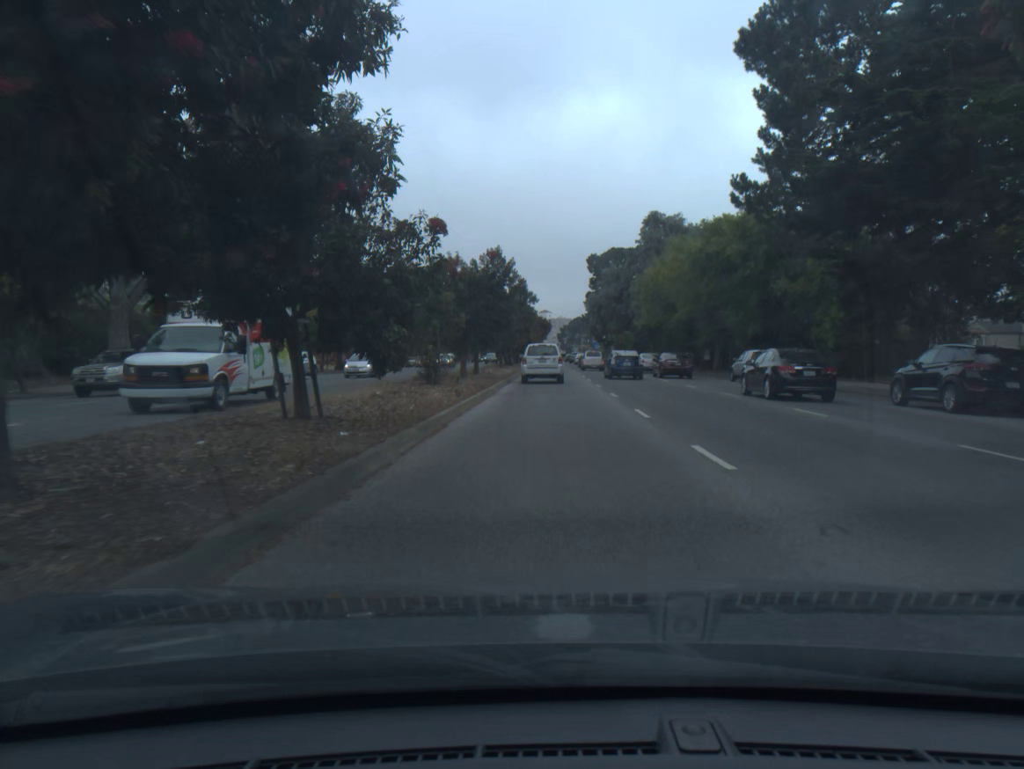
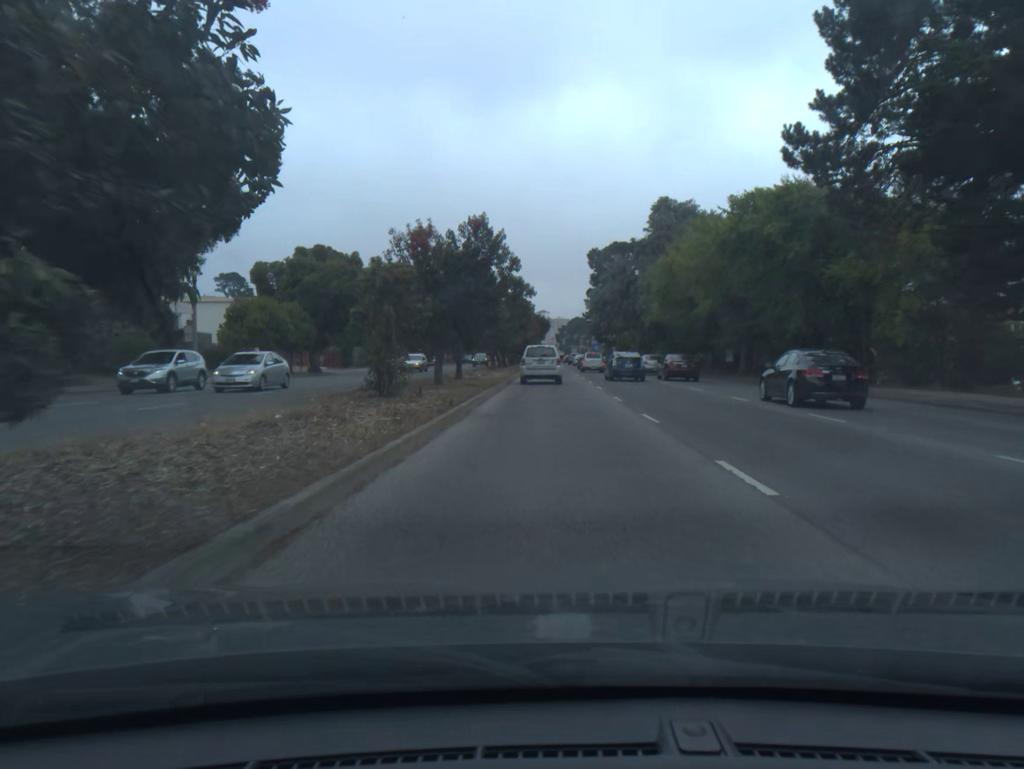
(0.0, +8.2) m; 0°
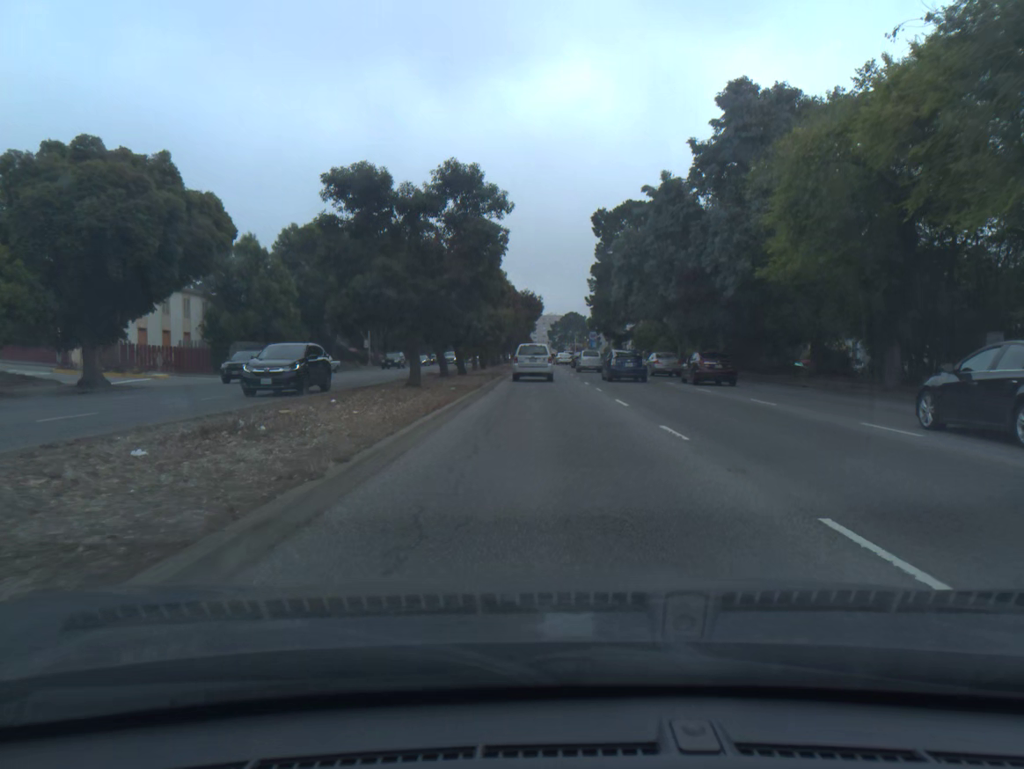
(+0.2, +32.5) m; +1°
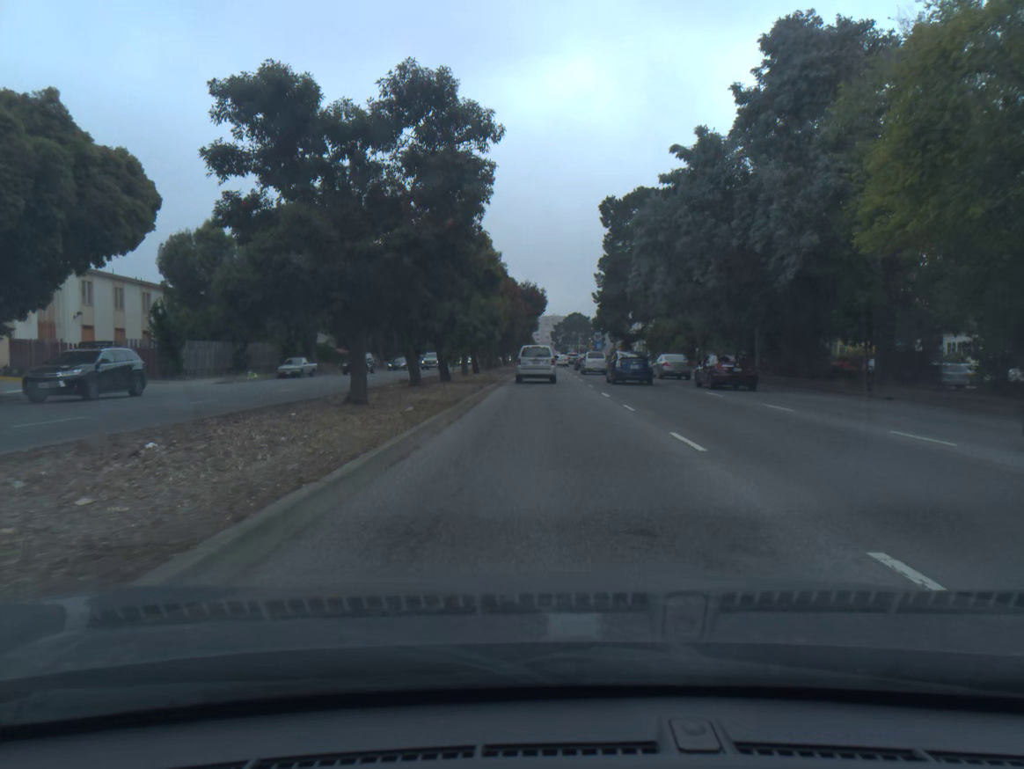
(0.0, +8.2) m; 0°
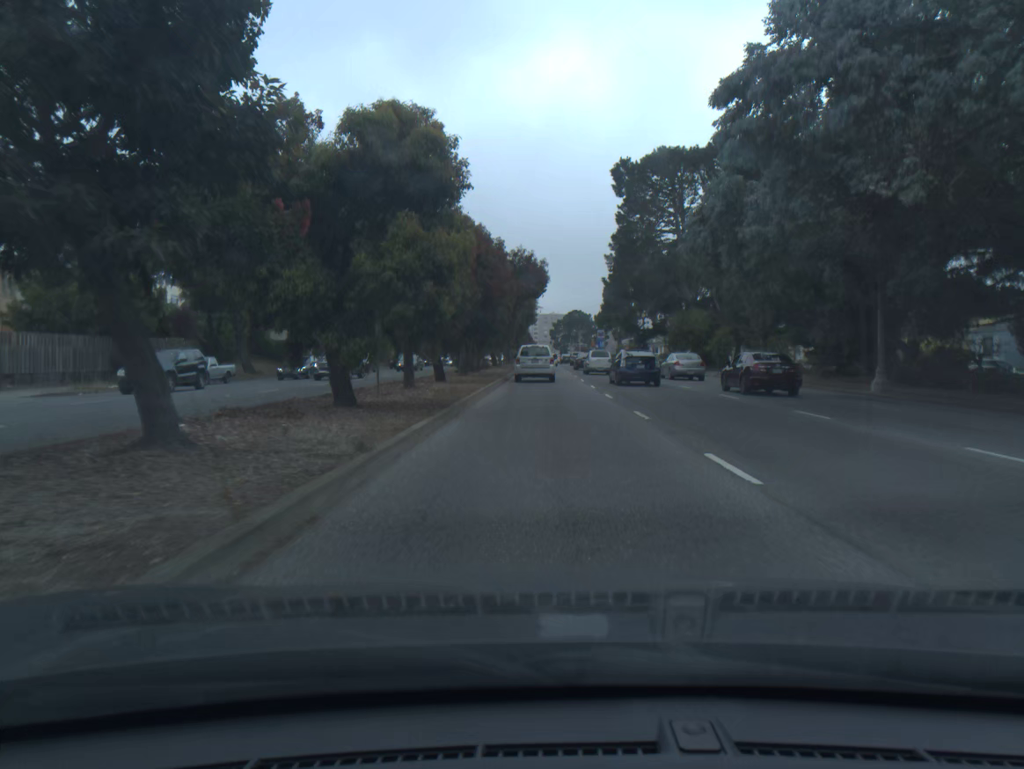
(0.0, +16.5) m; 0°
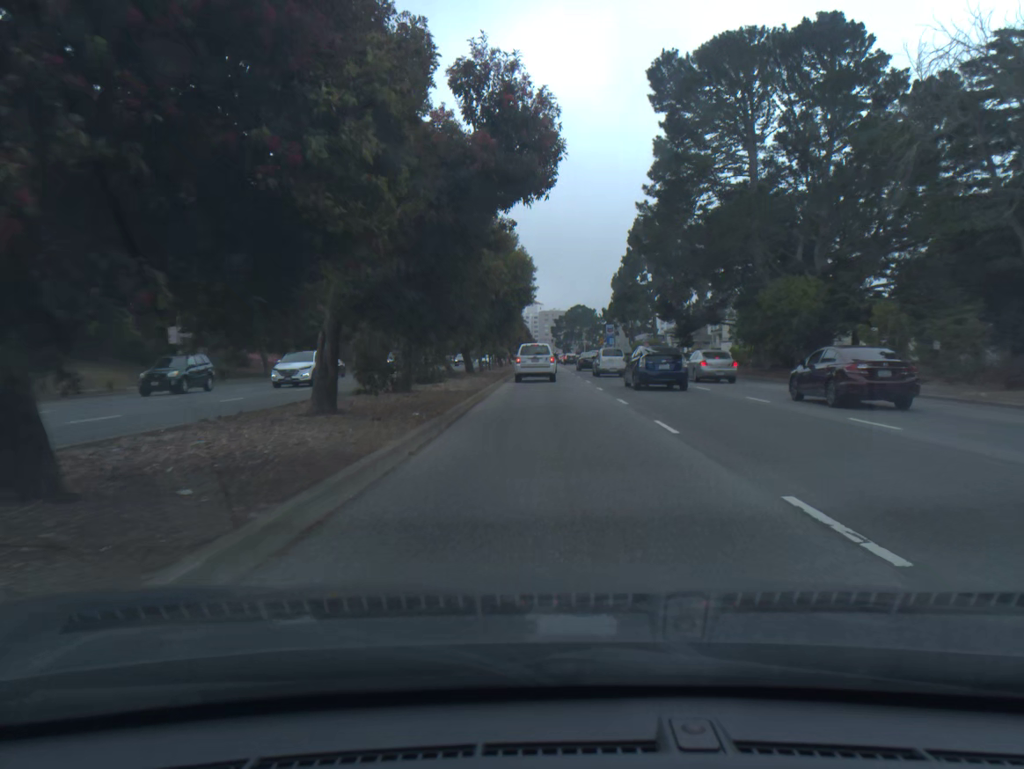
(-0.1, +24.6) m; 0°
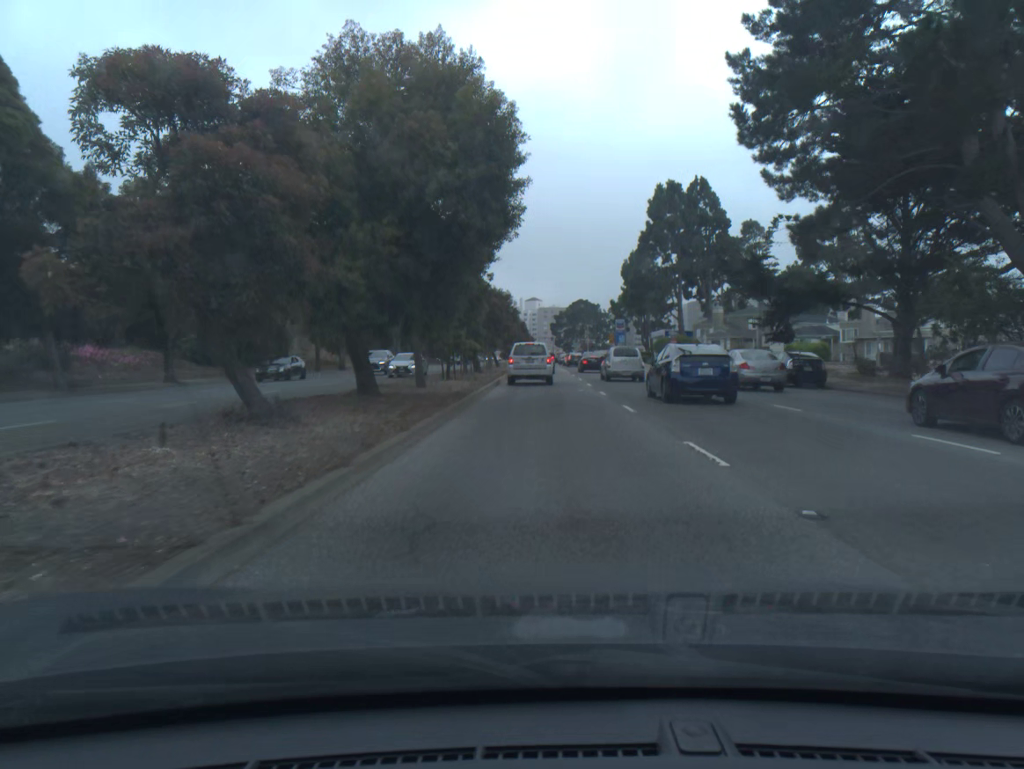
(+0.1, +24.6) m; 0°
